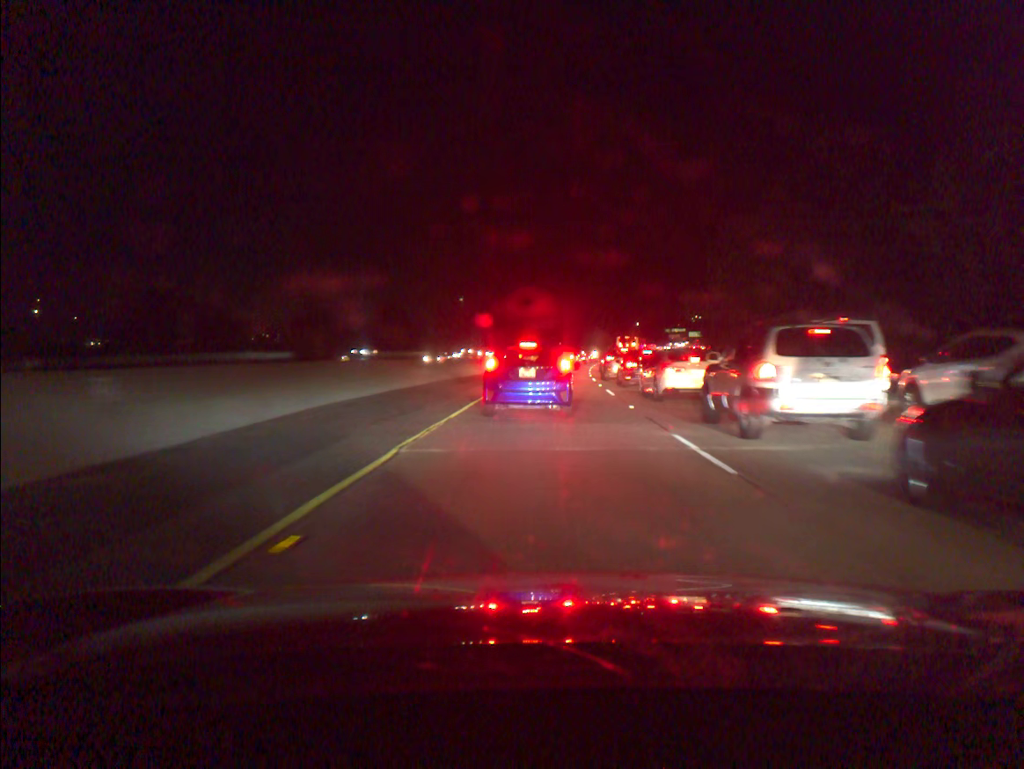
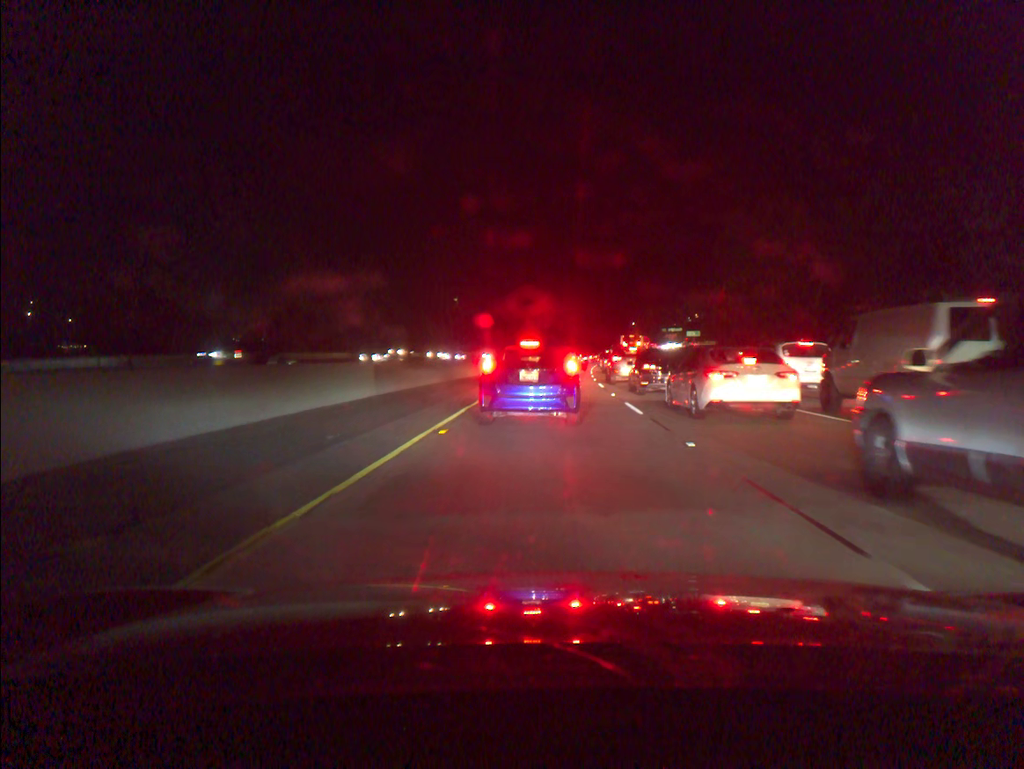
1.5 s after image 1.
(0.0, +7.7) m; +1°
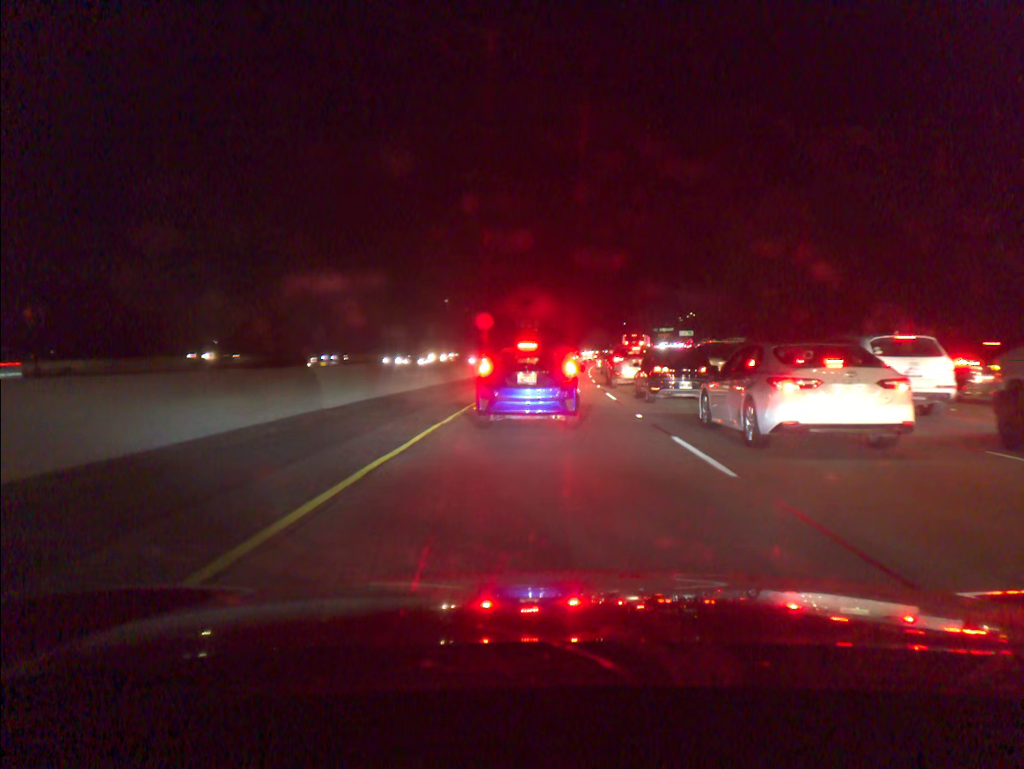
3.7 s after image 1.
(0.0, +8.6) m; 0°
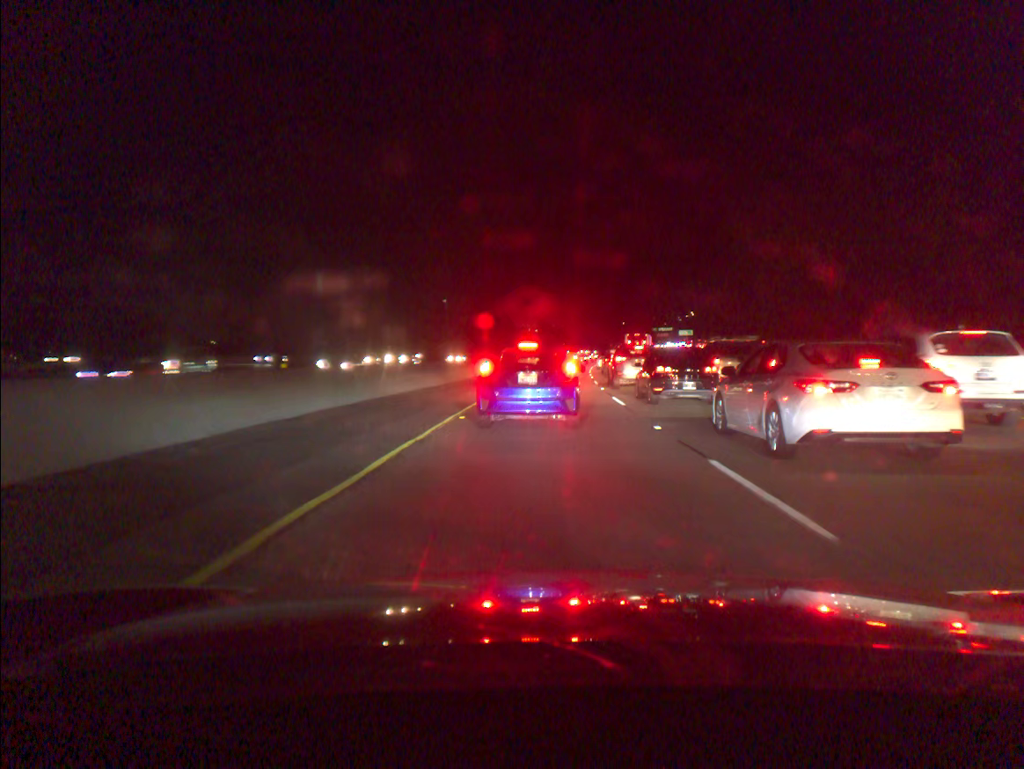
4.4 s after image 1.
(0.0, +2.7) m; 0°
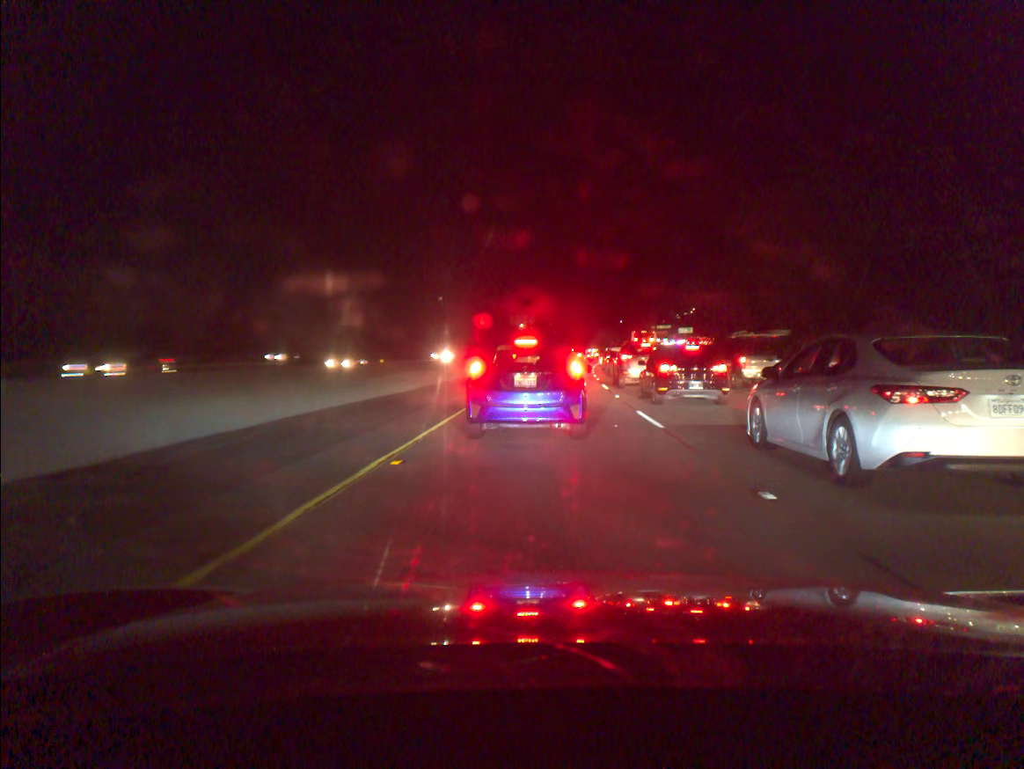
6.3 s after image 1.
(0.0, +6.6) m; 0°
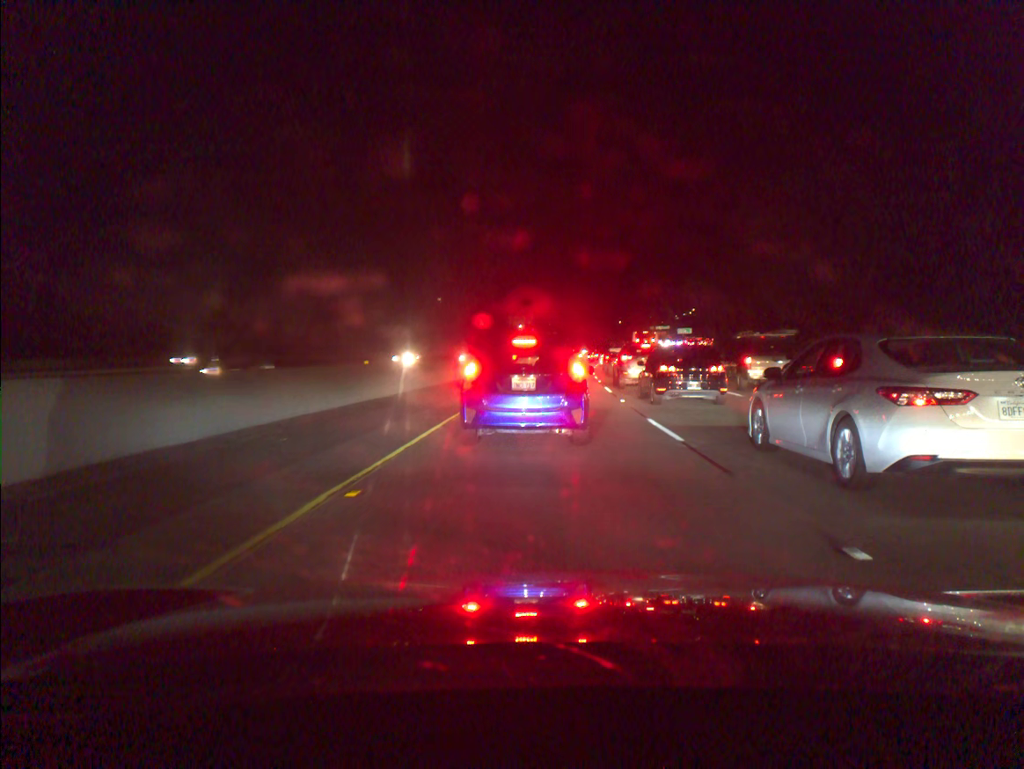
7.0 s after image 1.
(0.0, +1.9) m; 0°
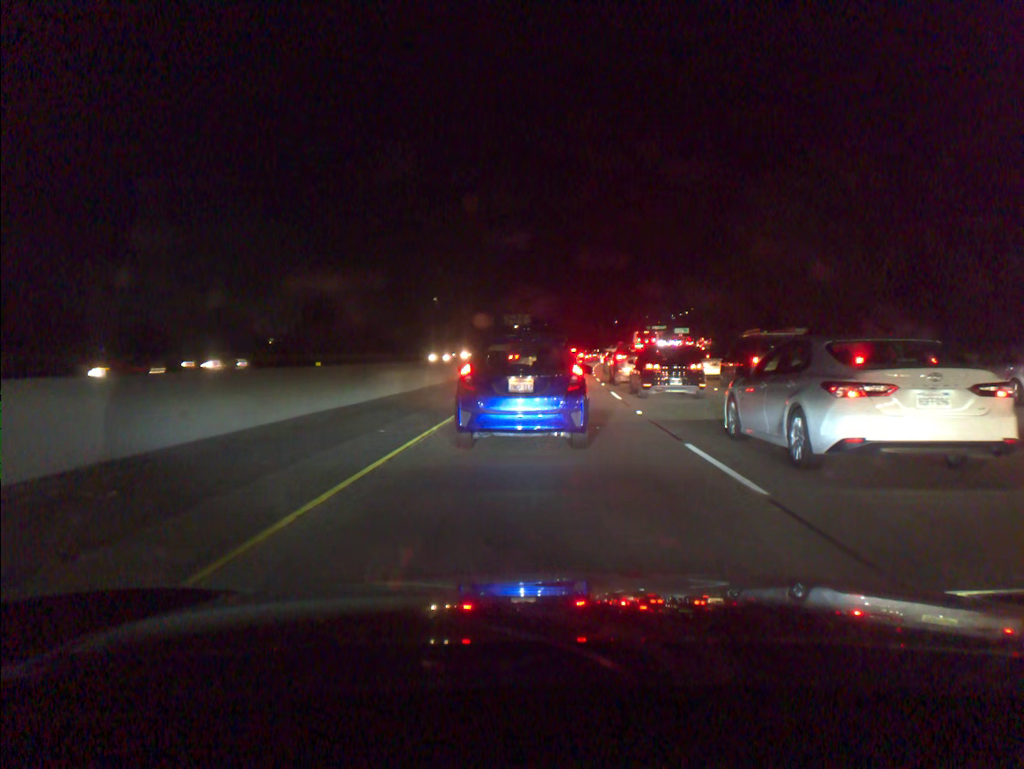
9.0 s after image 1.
(0.0, +4.4) m; 0°
